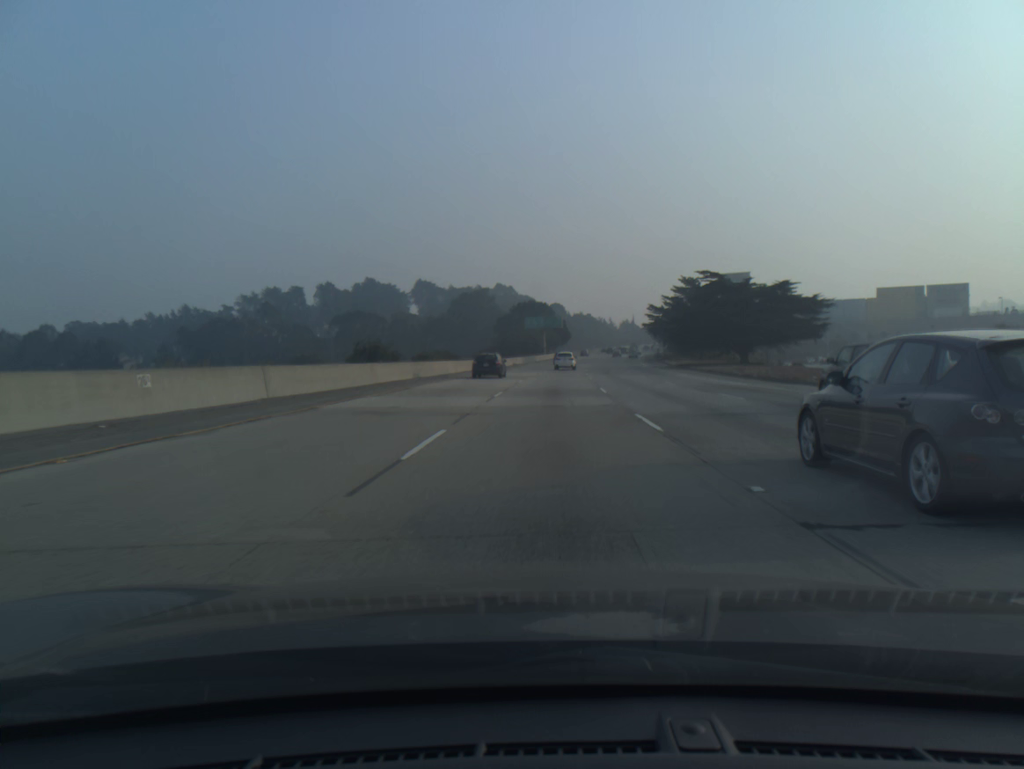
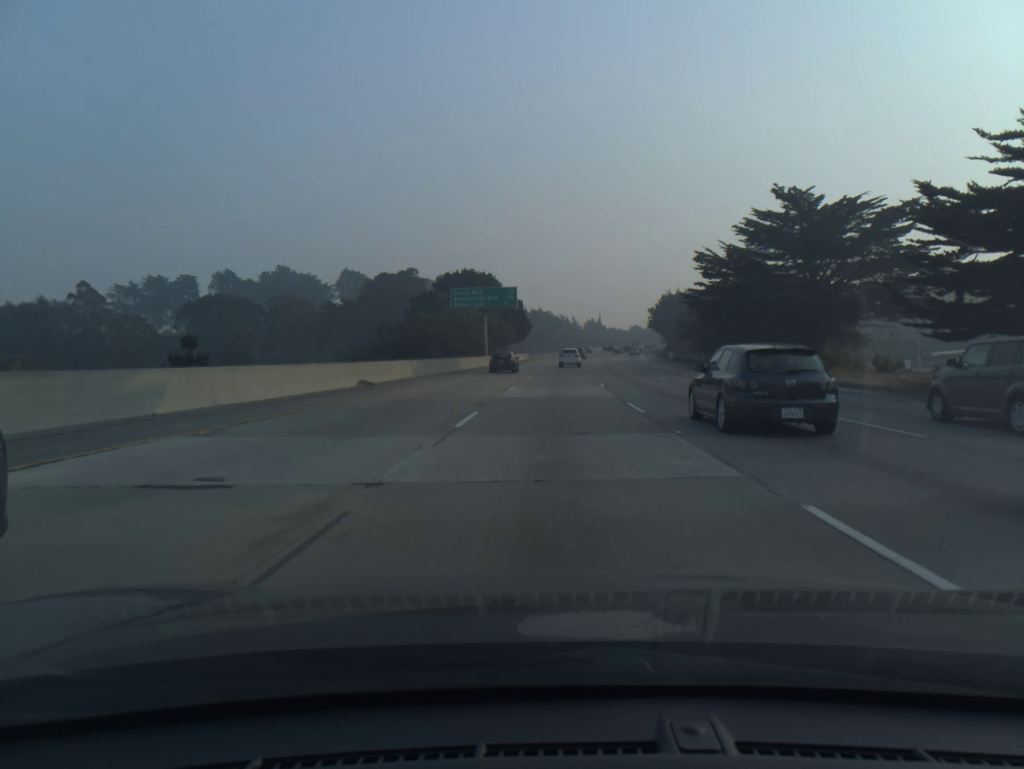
(+2.0, +69.3) m; +3°
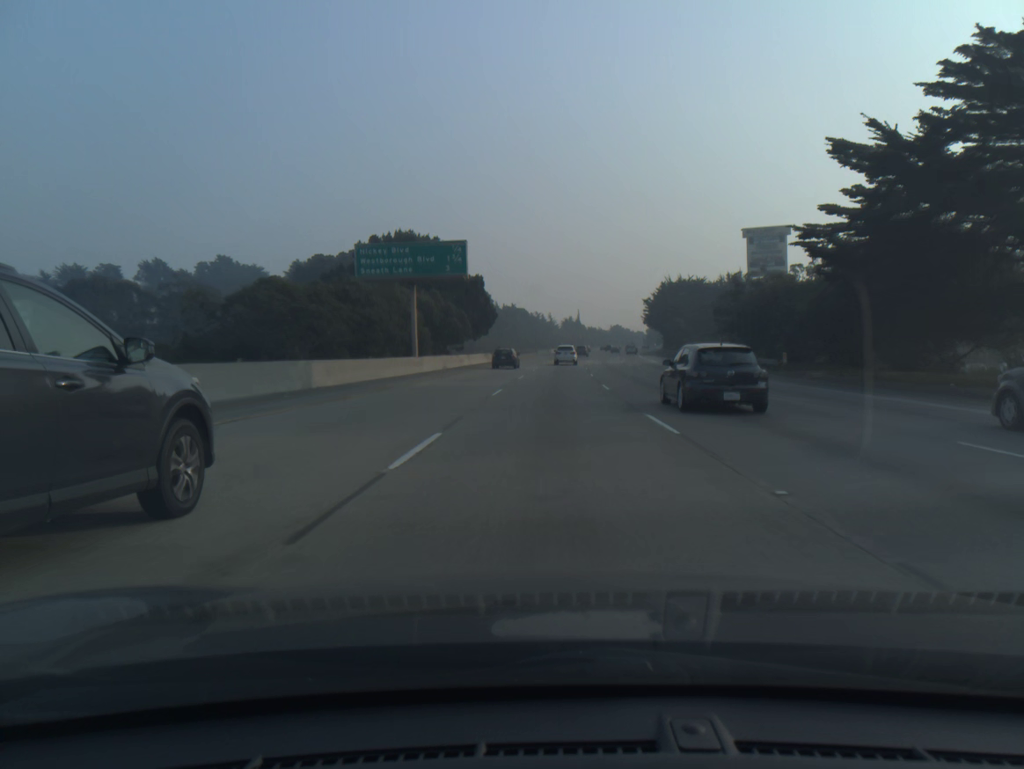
(+0.5, +34.4) m; +2°
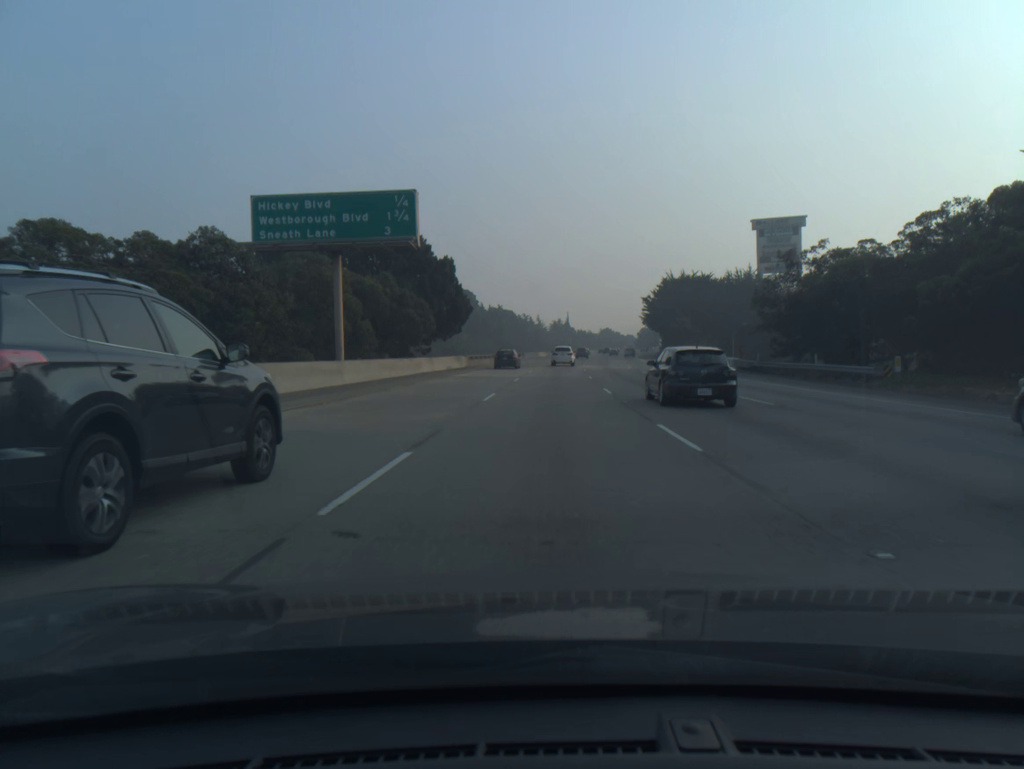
(+0.1, +16.9) m; +1°
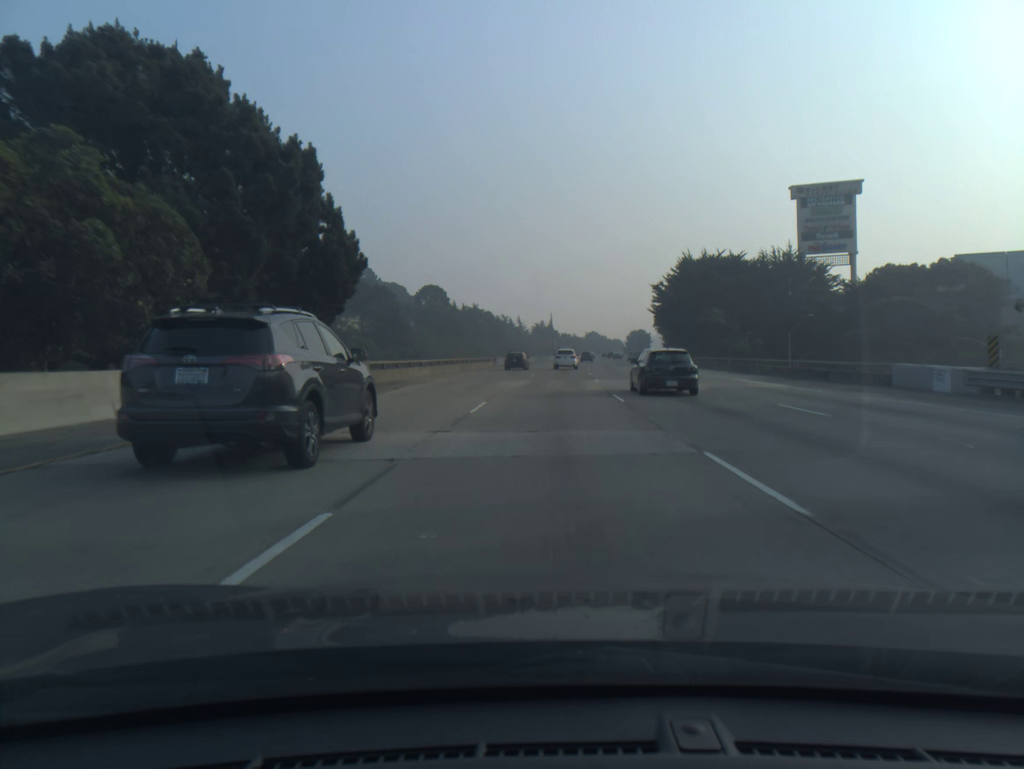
(+0.4, +33.1) m; +1°
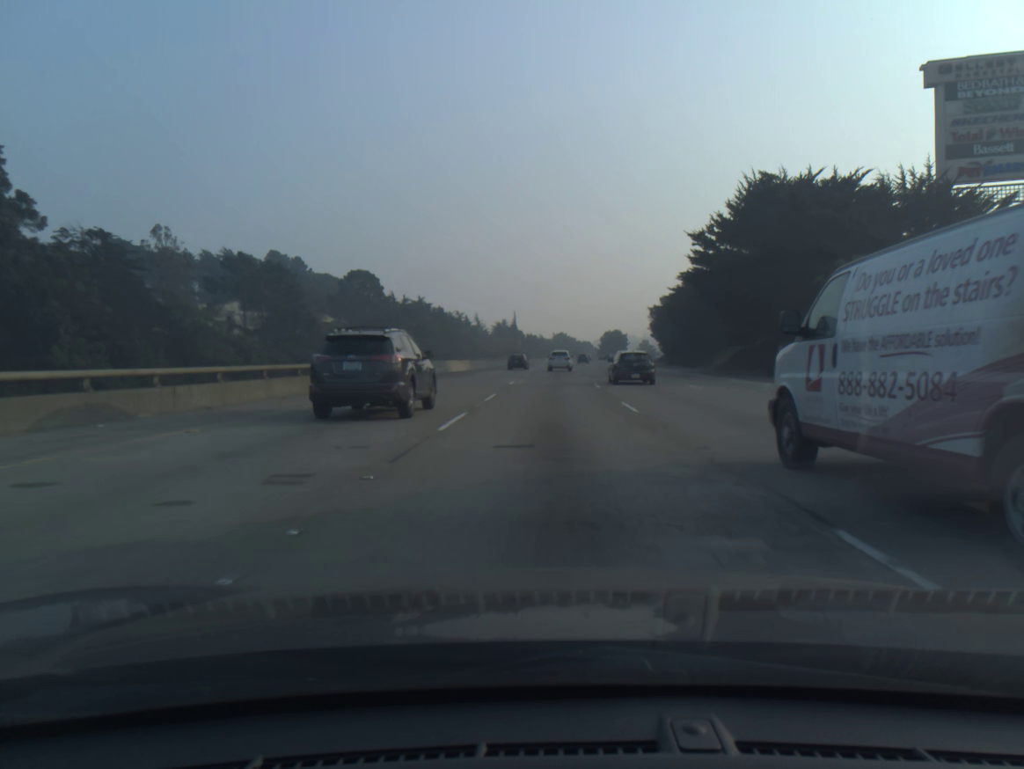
(+1.1, +48.7) m; +3°
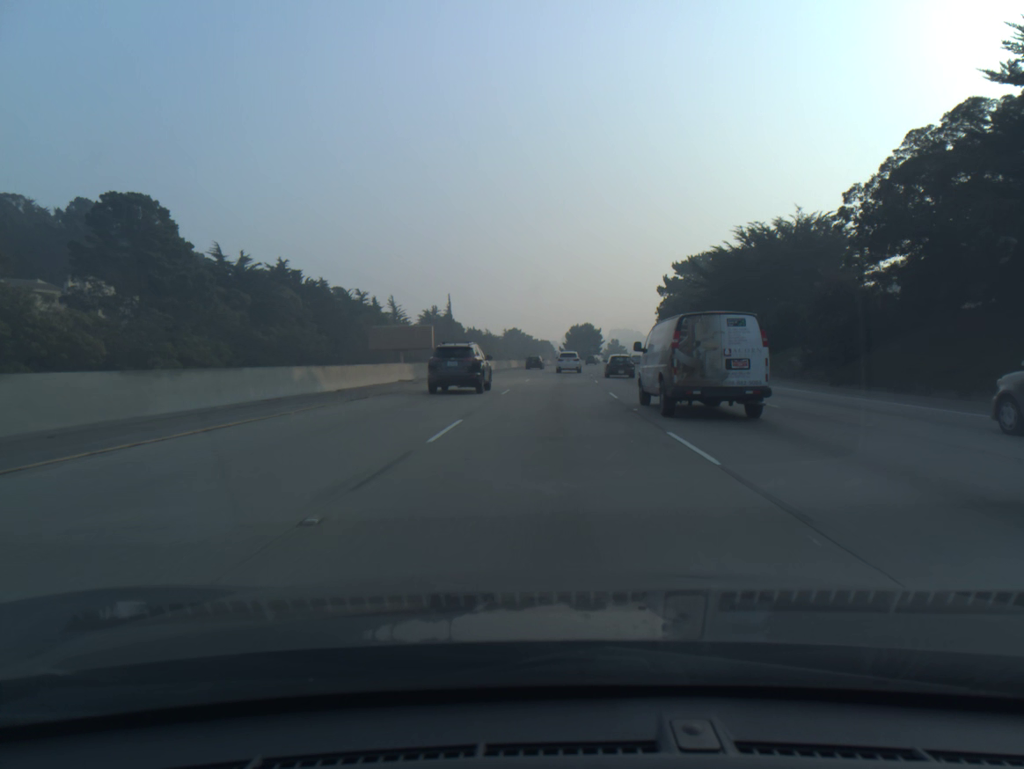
(+2.4, +80.1) m; +3°
